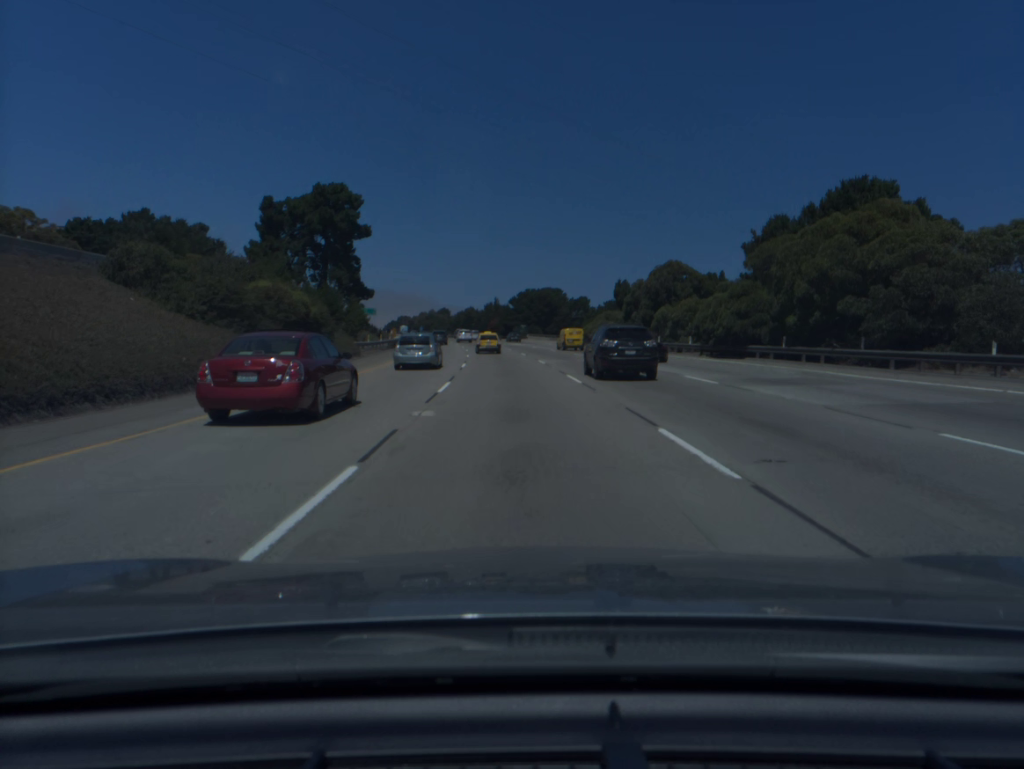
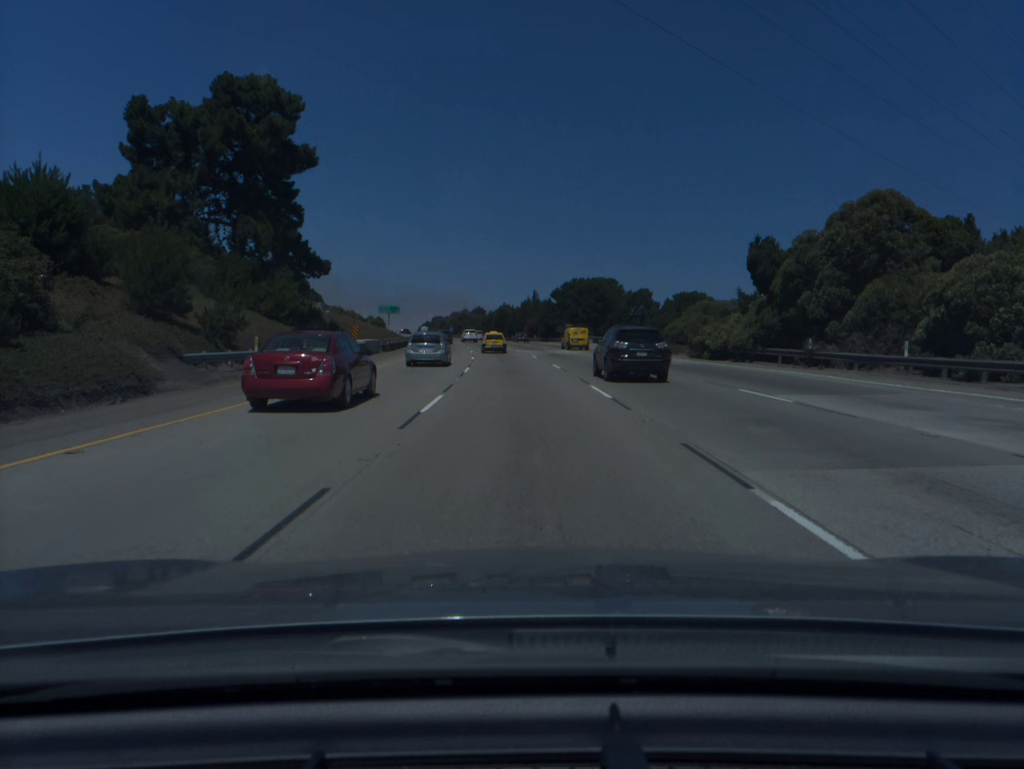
(-0.9, +34.0) m; -3°
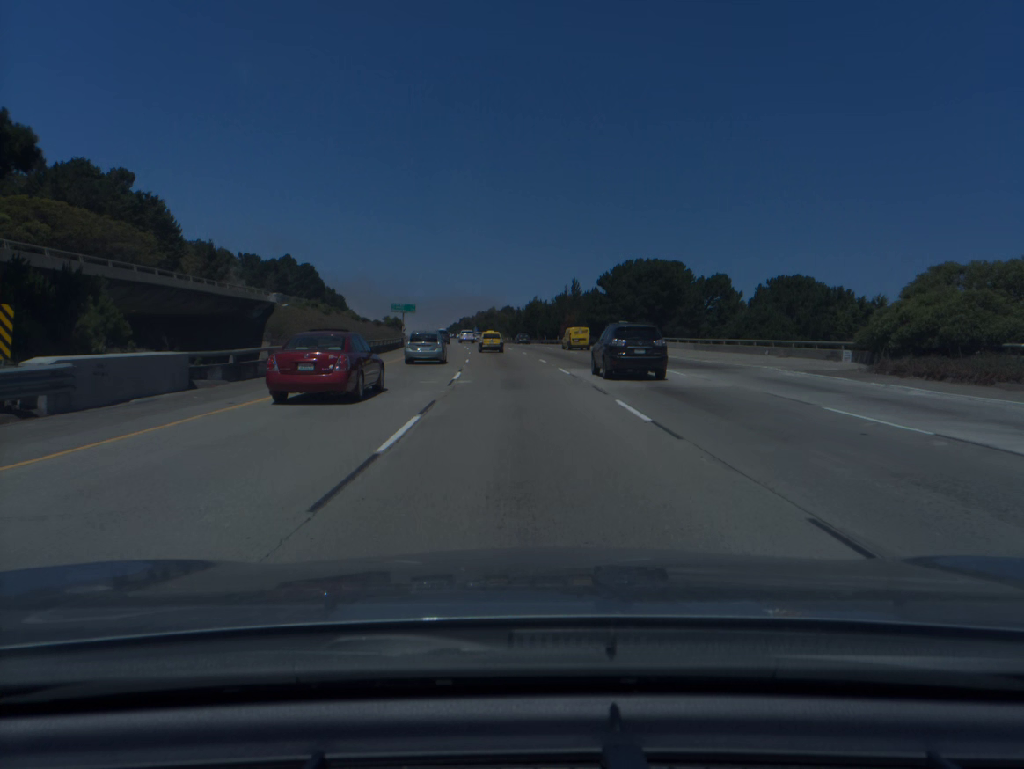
(-0.7, +34.1) m; -2°
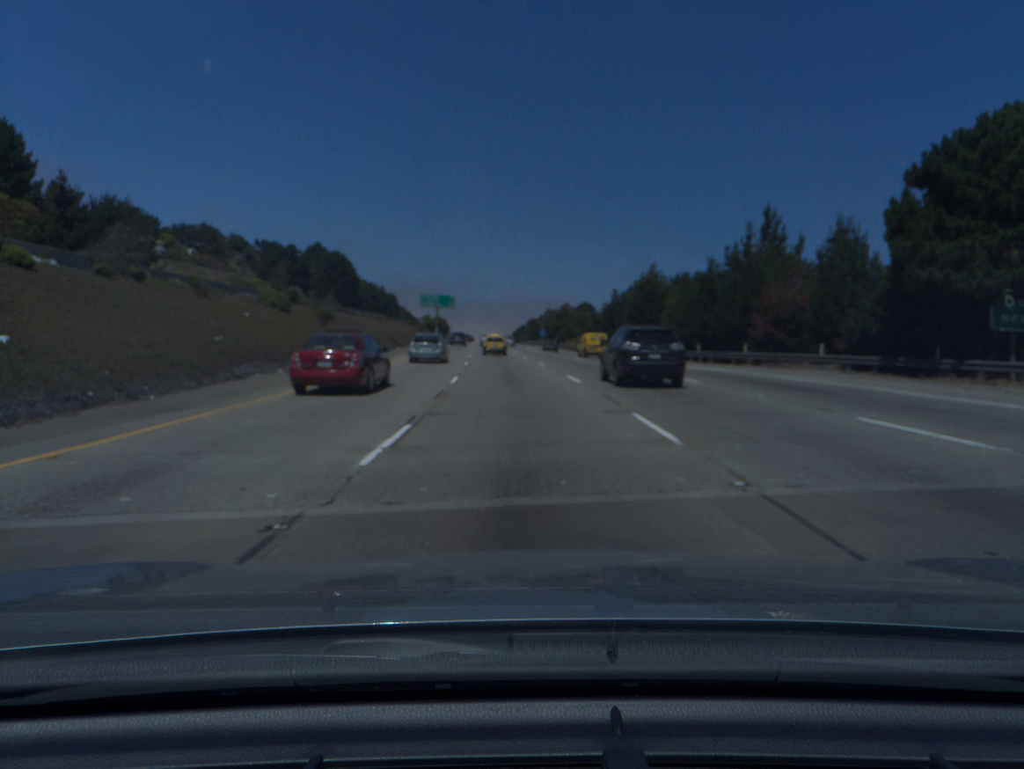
(-3.1, +68.3) m; -5°
